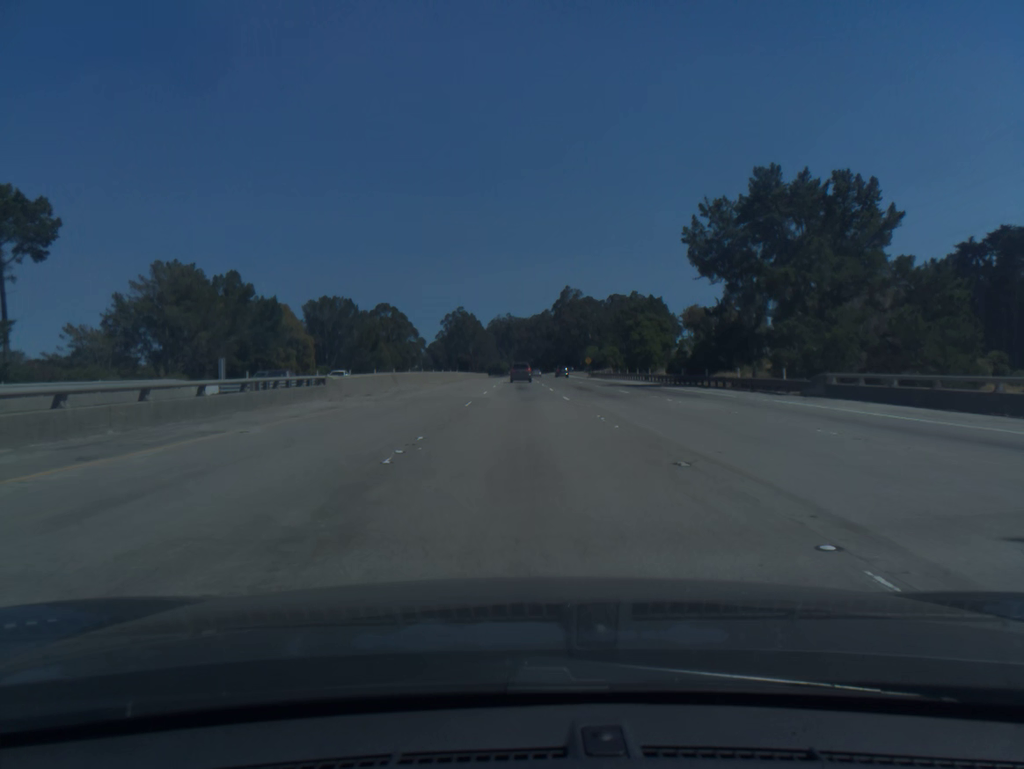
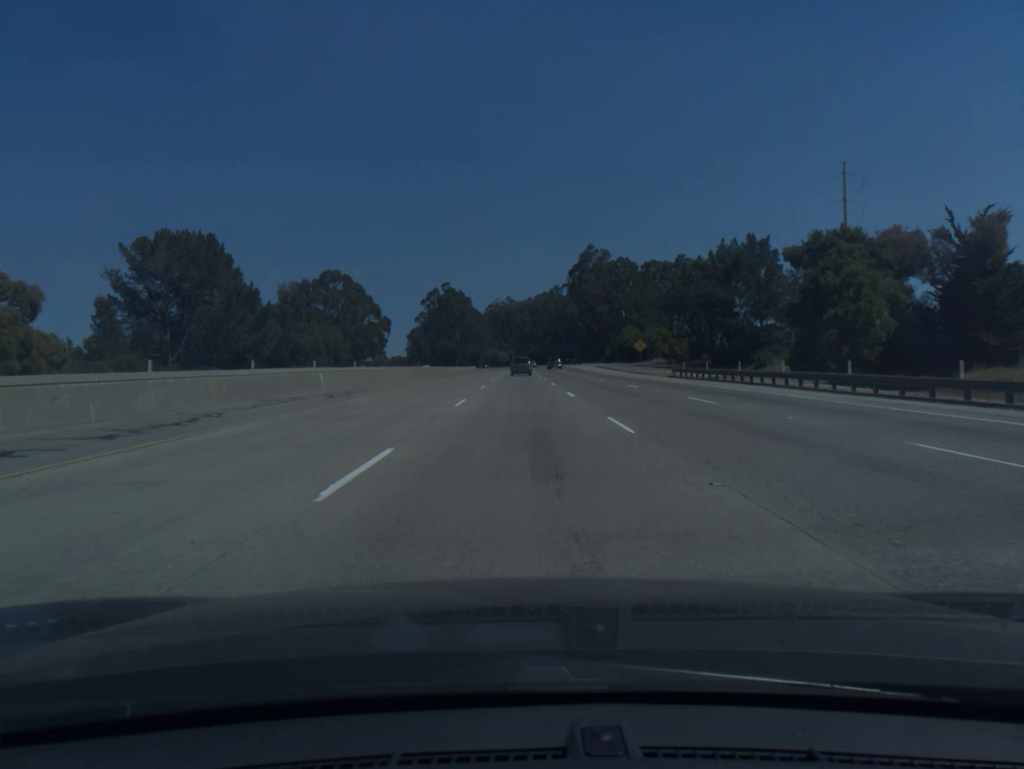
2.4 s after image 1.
(-0.2, +75.7) m; 0°
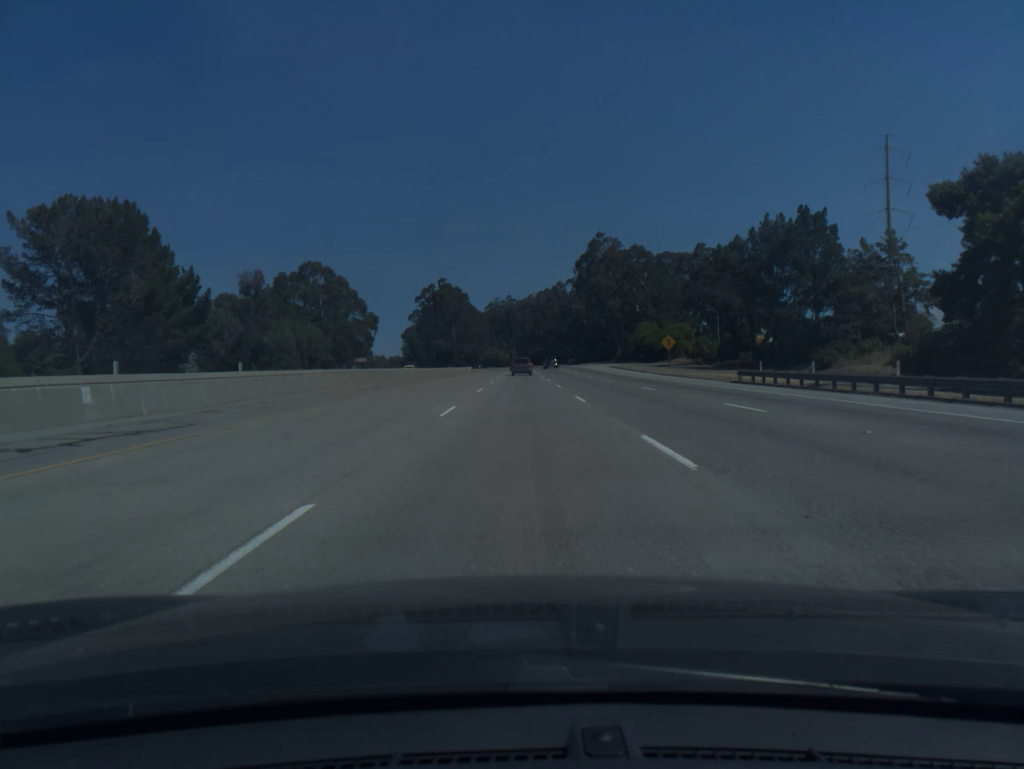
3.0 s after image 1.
(0.0, +18.9) m; 0°
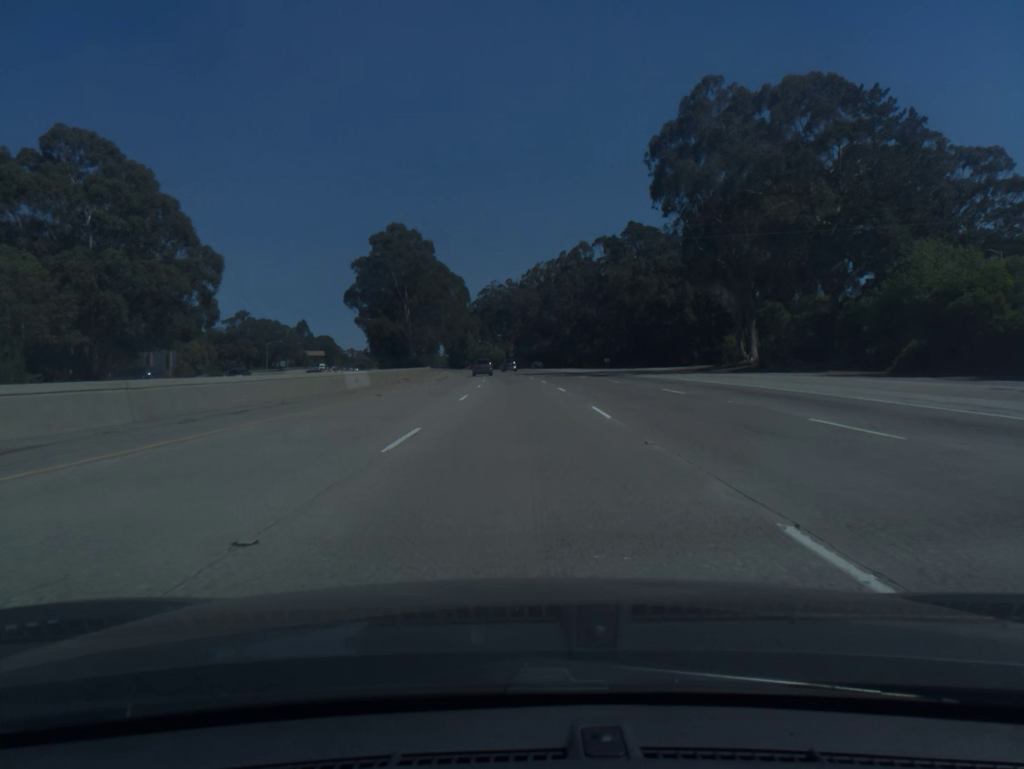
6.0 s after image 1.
(+0.2, +94.2) m; 0°
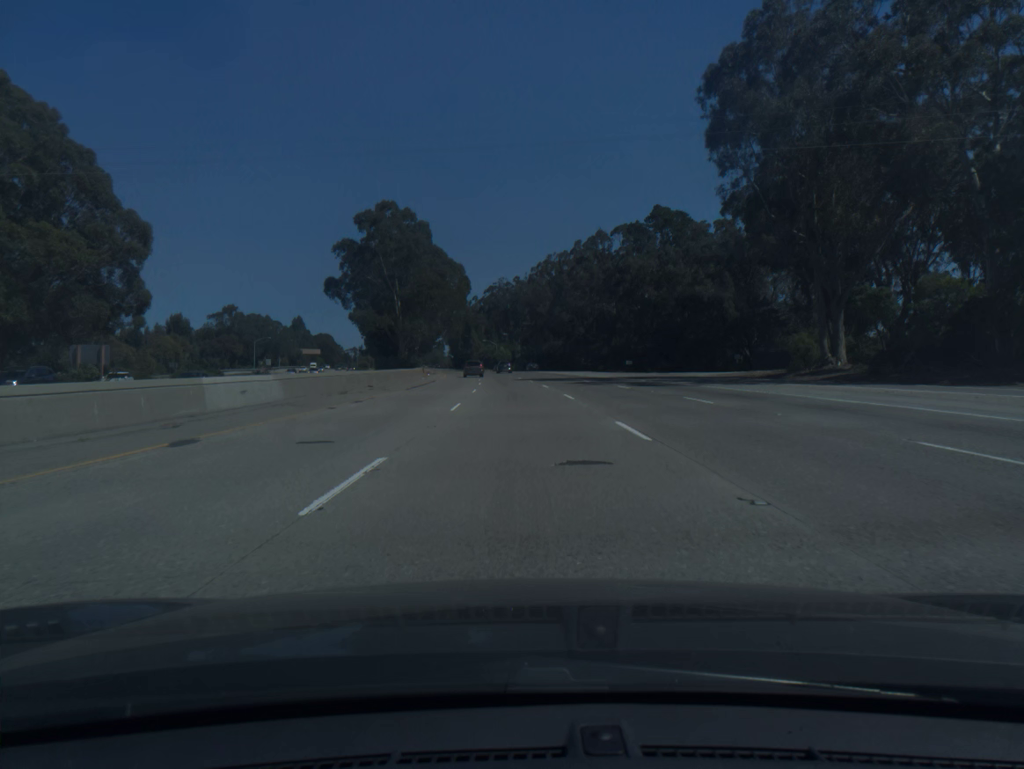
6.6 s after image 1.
(-0.1, +18.8) m; -1°
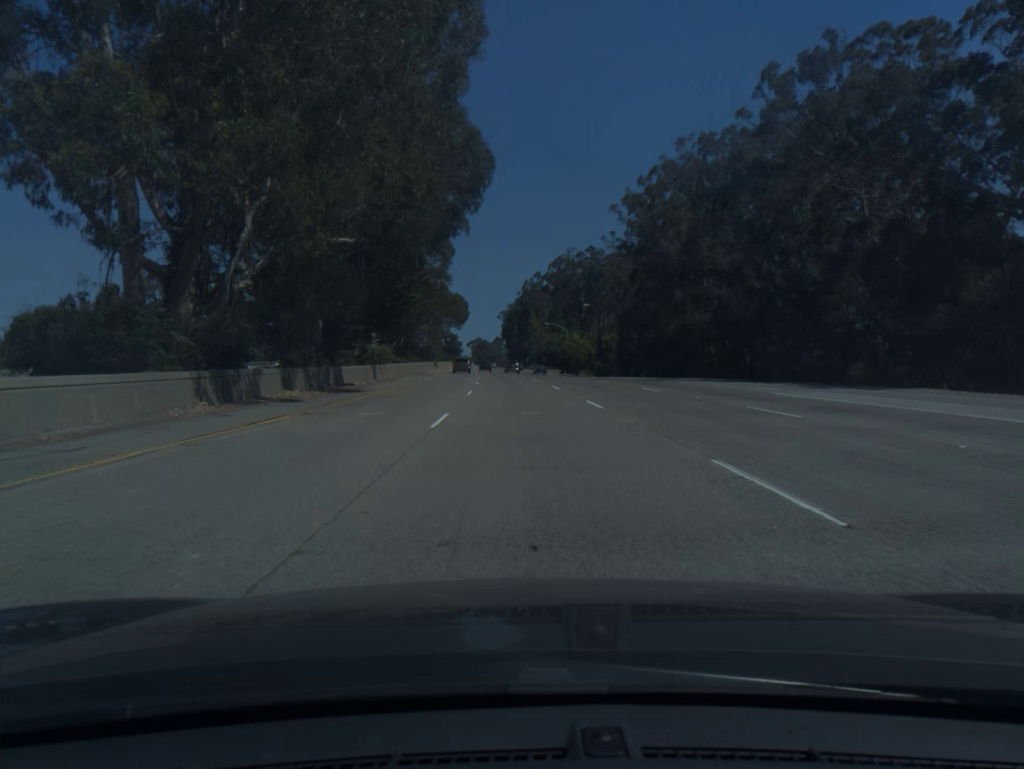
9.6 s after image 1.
(-3.6, +93.8) m; -5°
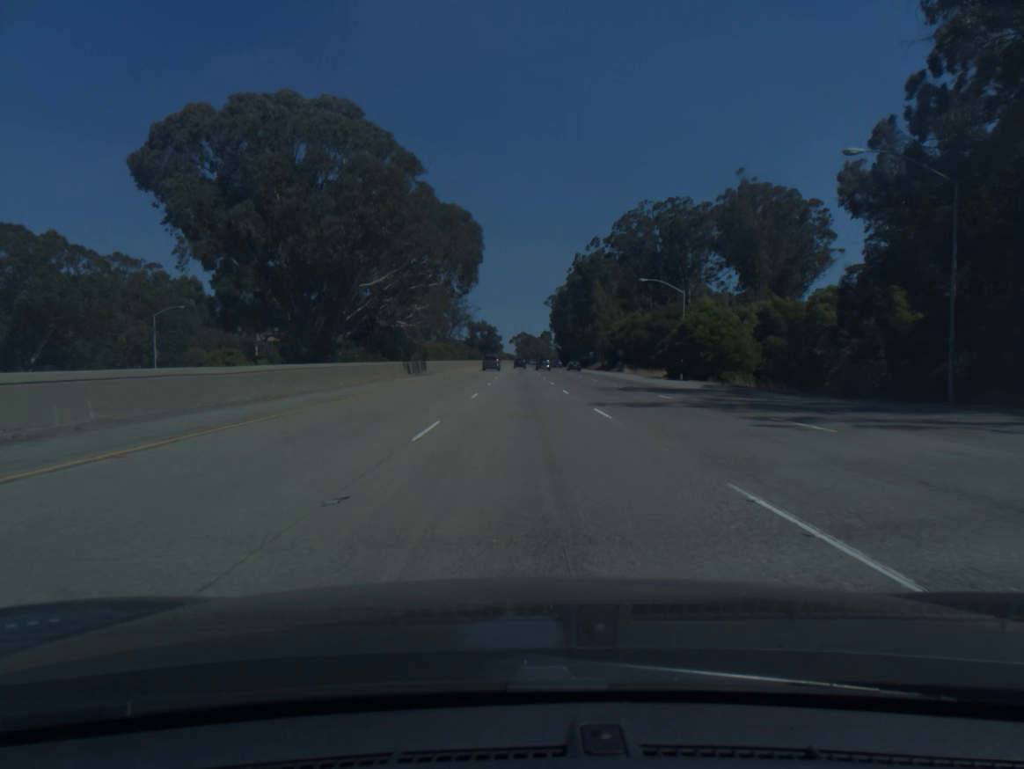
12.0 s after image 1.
(-2.3, +75.1) m; -3°
